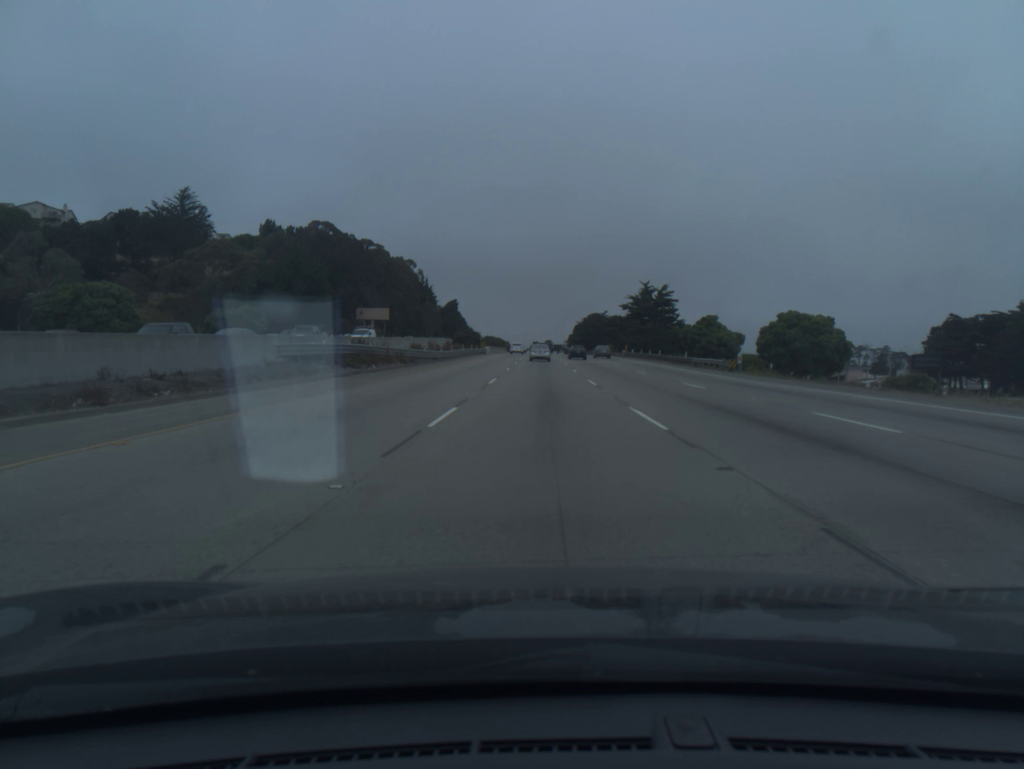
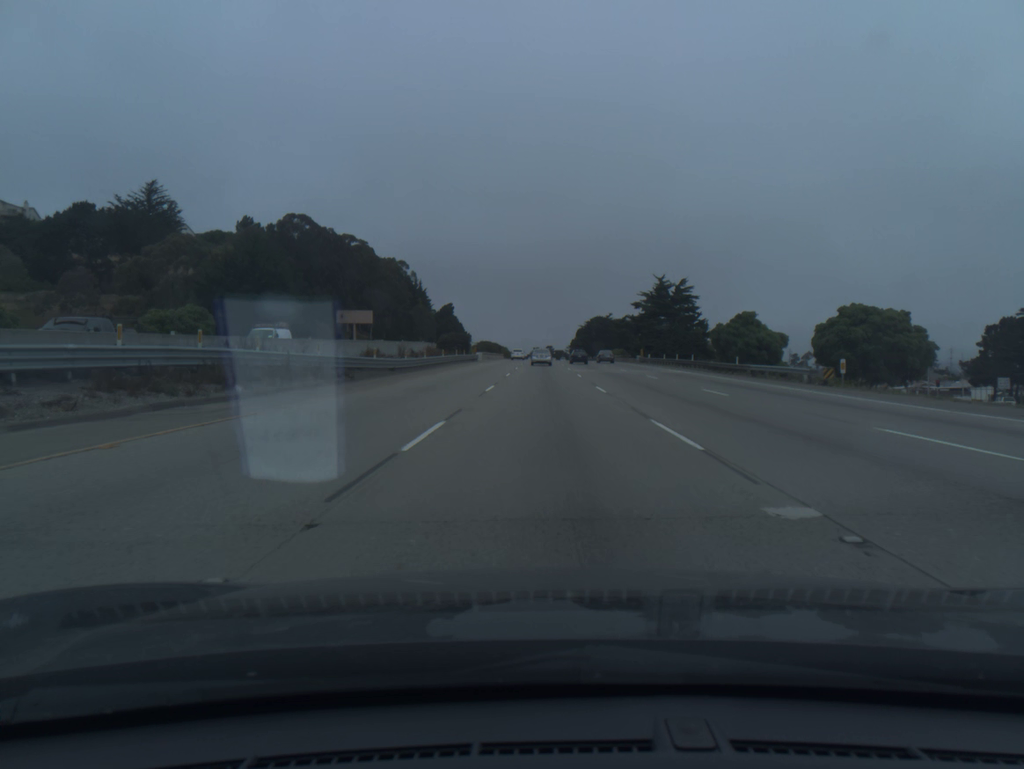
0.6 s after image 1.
(0.0, +17.4) m; 0°
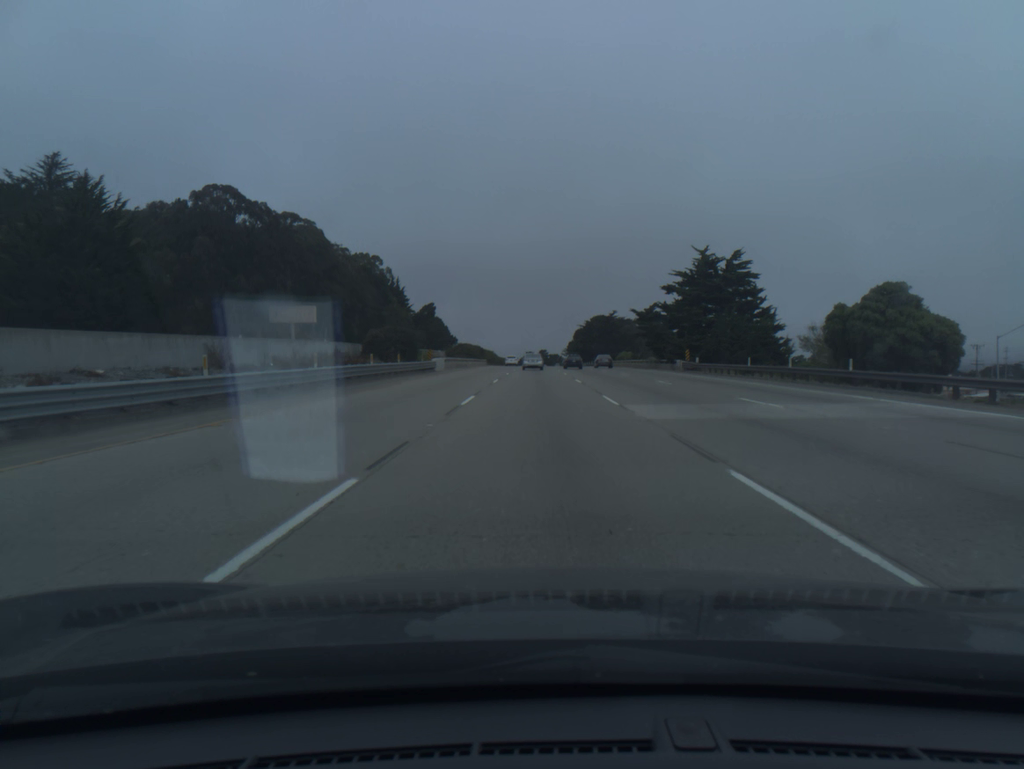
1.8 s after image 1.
(+0.1, +34.8) m; 0°
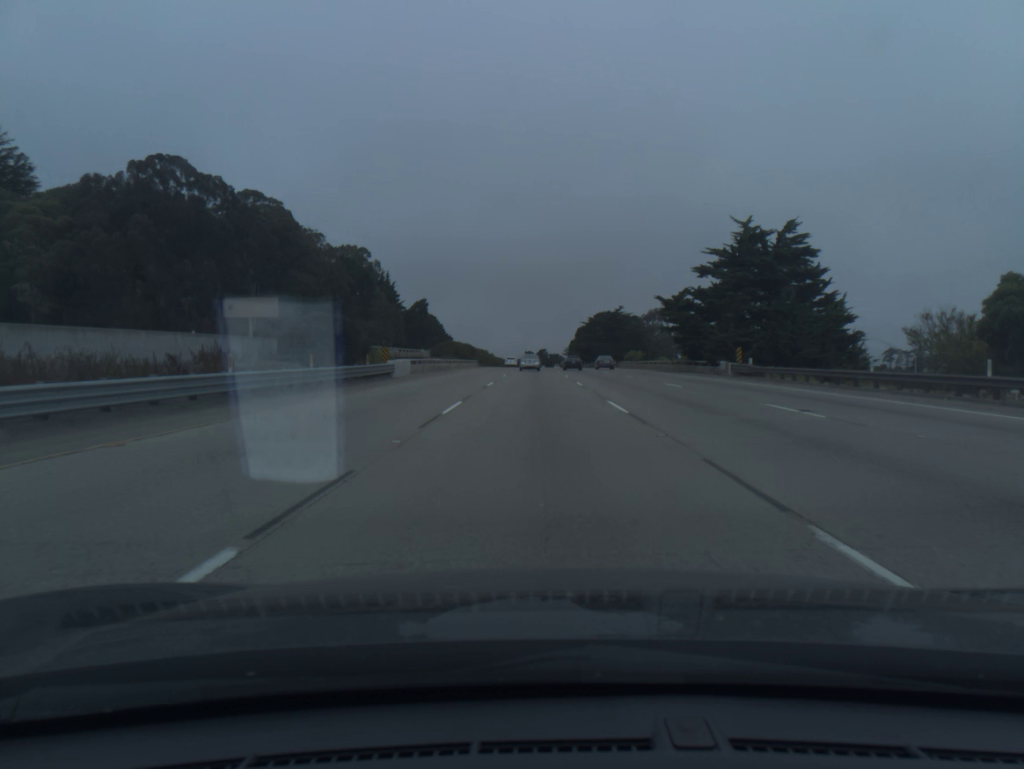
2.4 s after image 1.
(0.0, +17.4) m; 0°
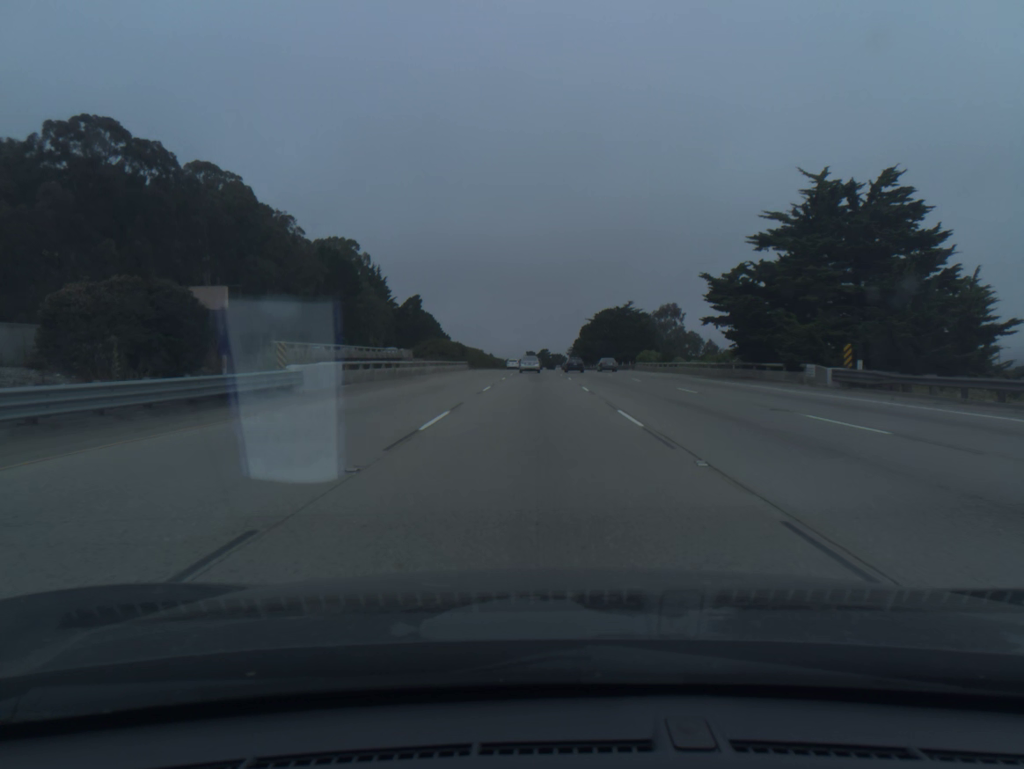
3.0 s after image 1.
(0.0, +17.4) m; 0°
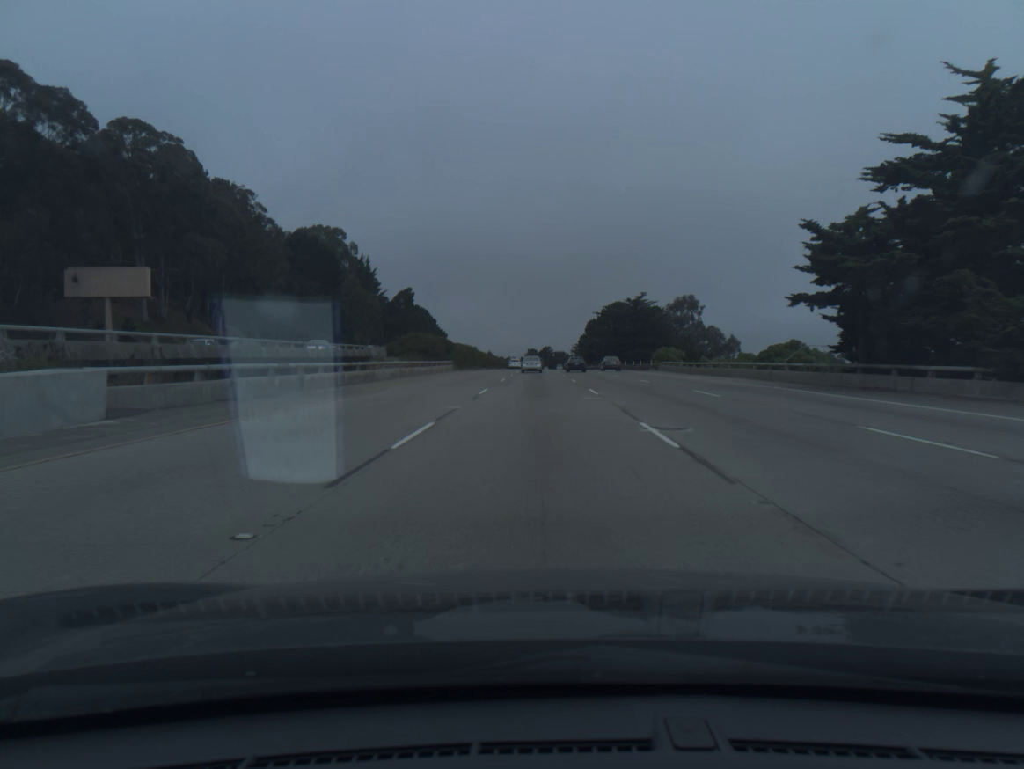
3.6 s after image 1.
(0.0, +17.5) m; 0°
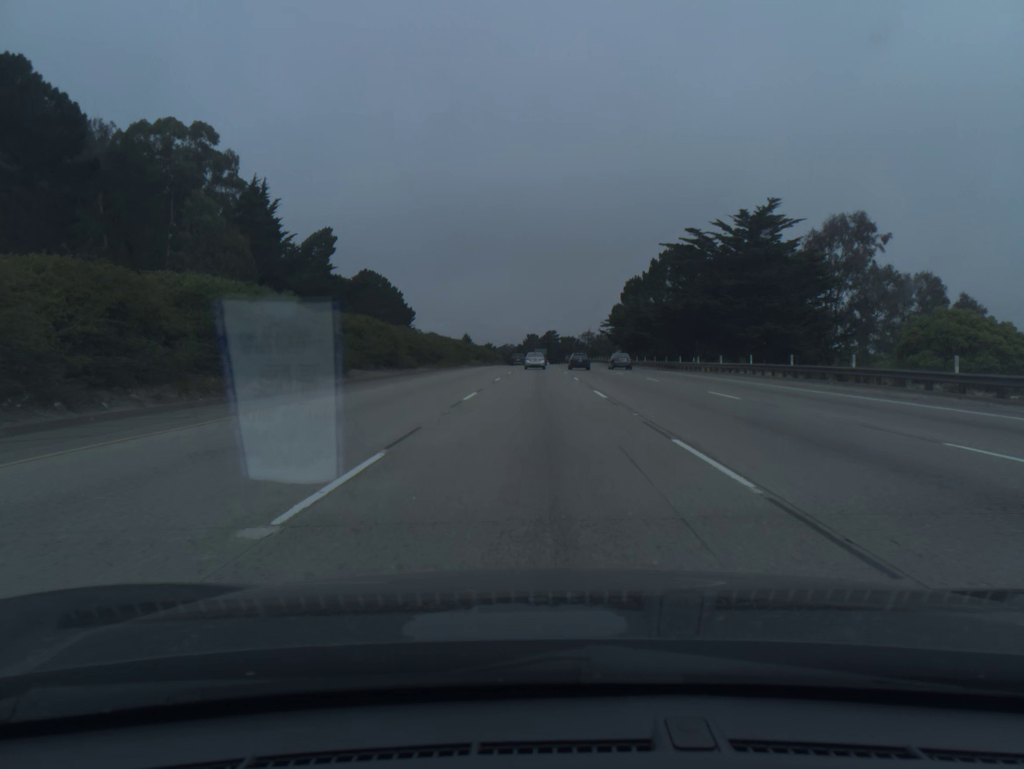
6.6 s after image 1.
(-0.2, +87.9) m; 0°
